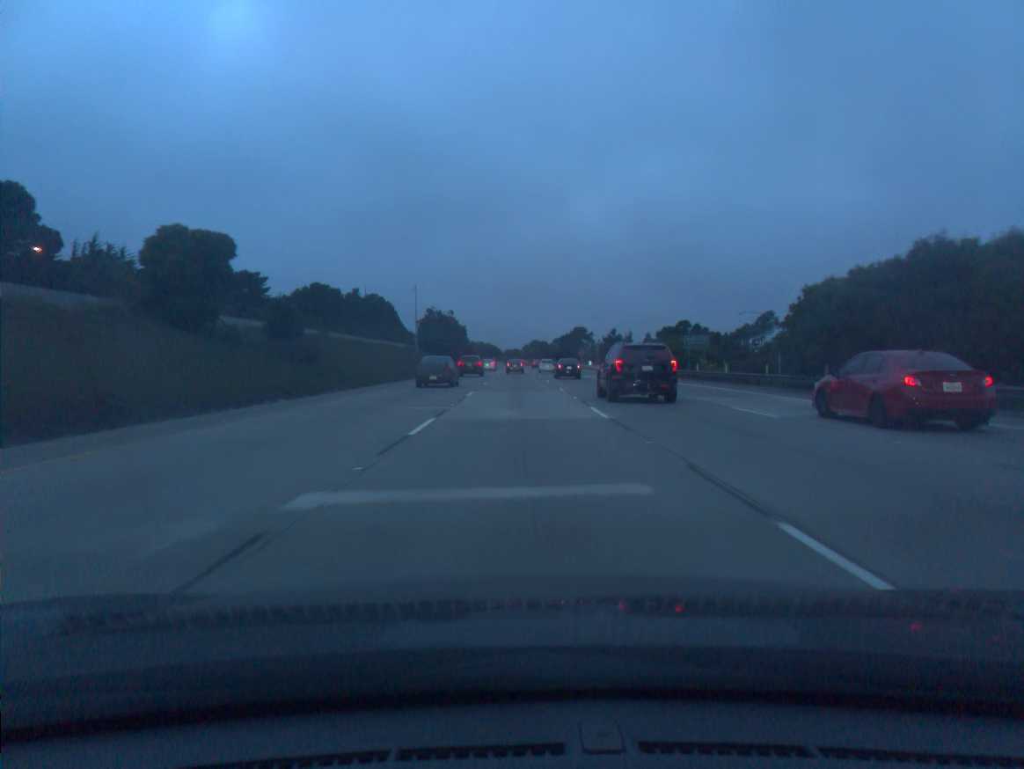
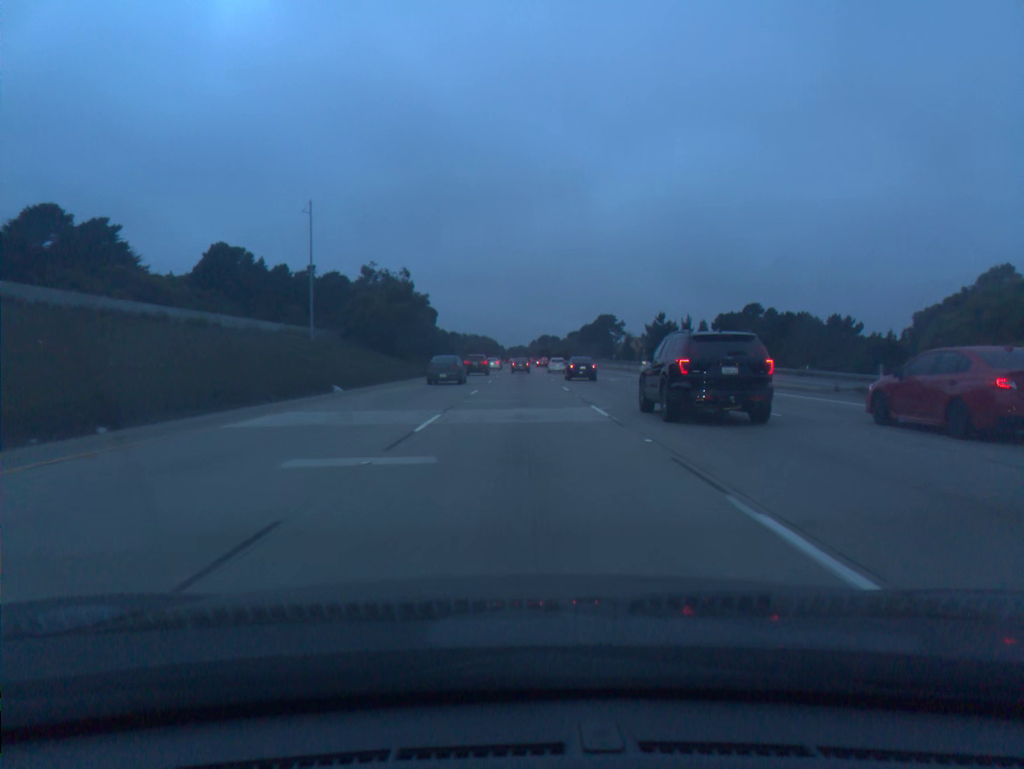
(-0.2, +72.7) m; -1°
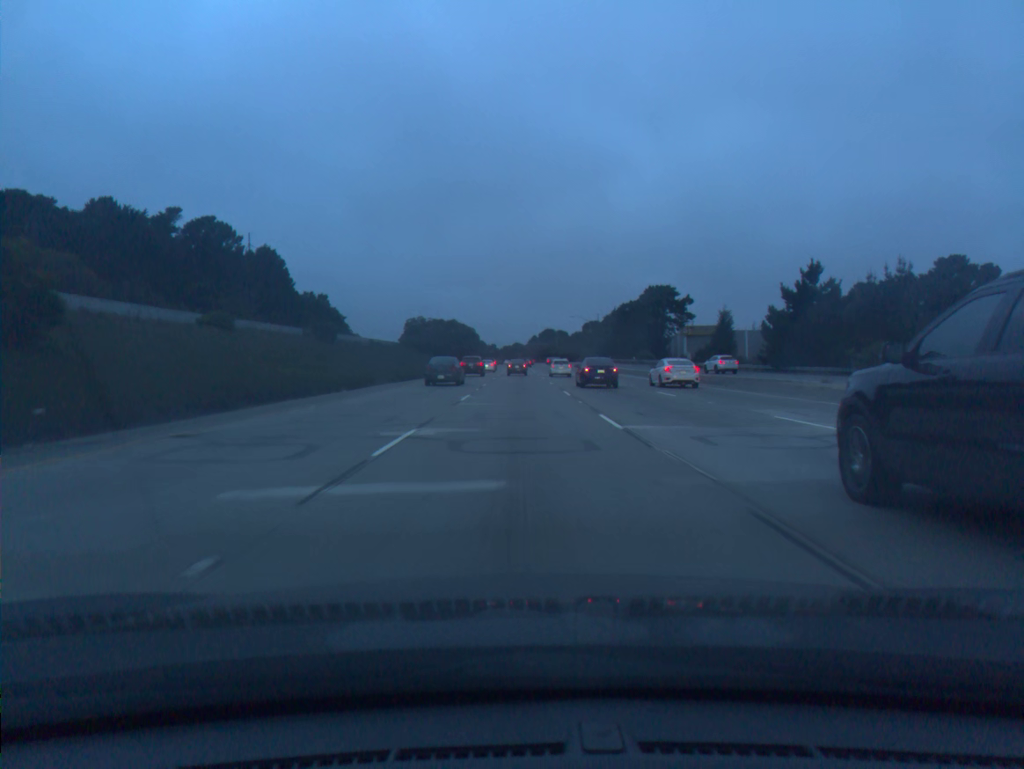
(+0.5, +91.0) m; 0°
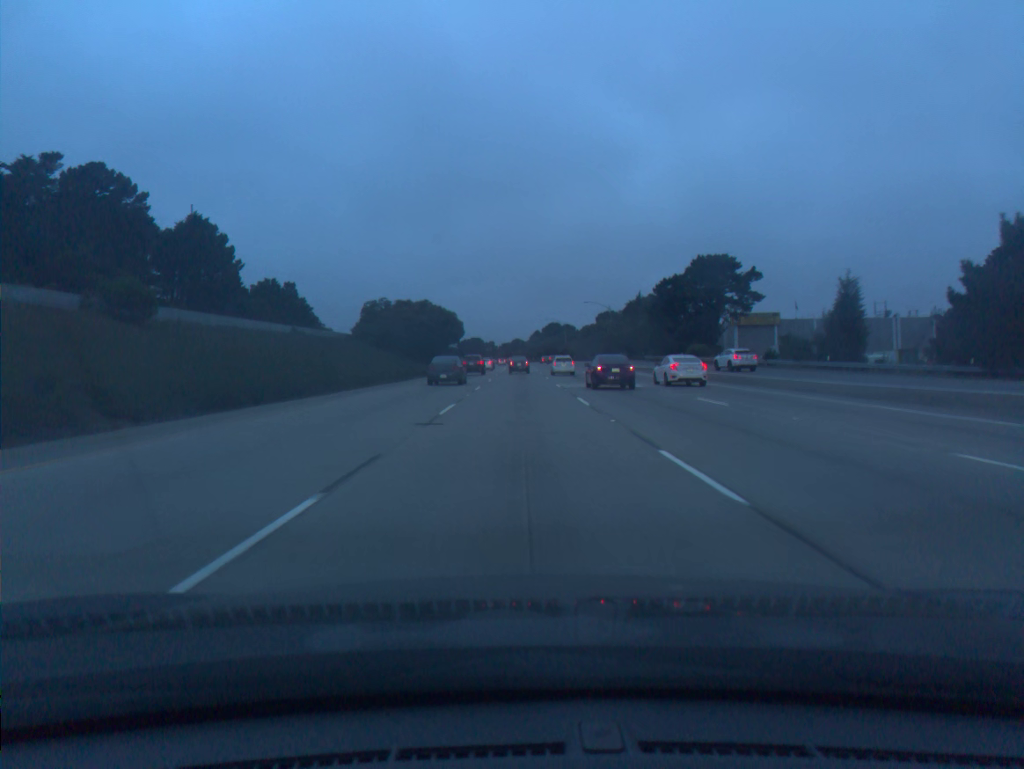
(0.0, +36.2) m; 0°
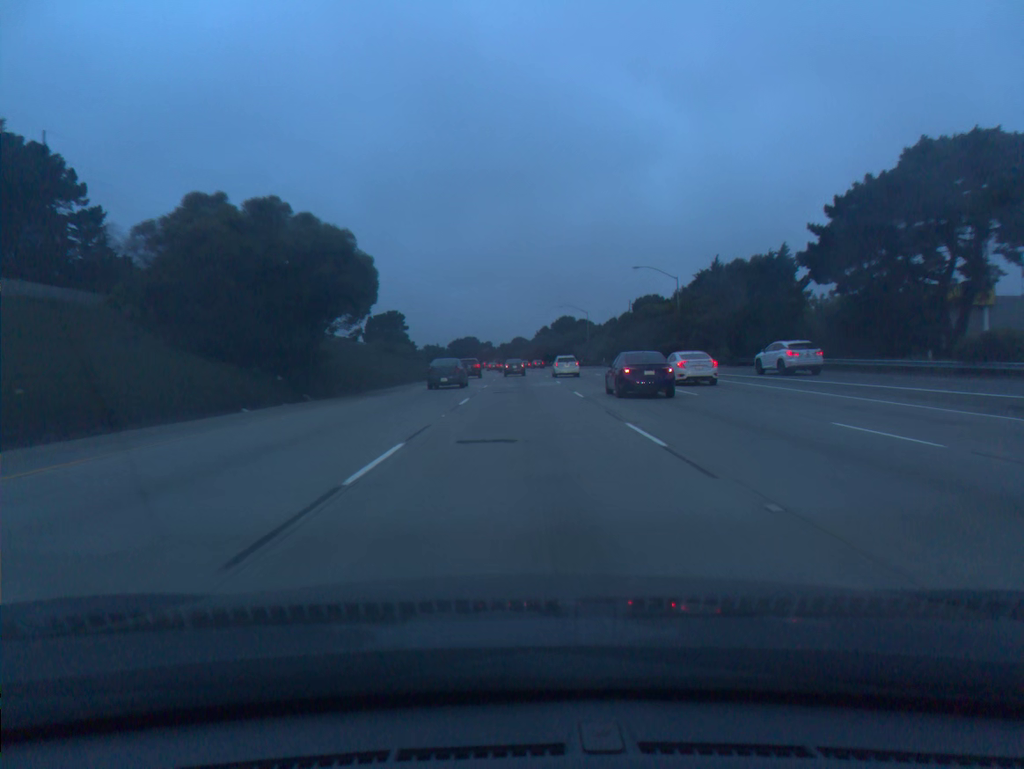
(-0.1, +54.0) m; 0°
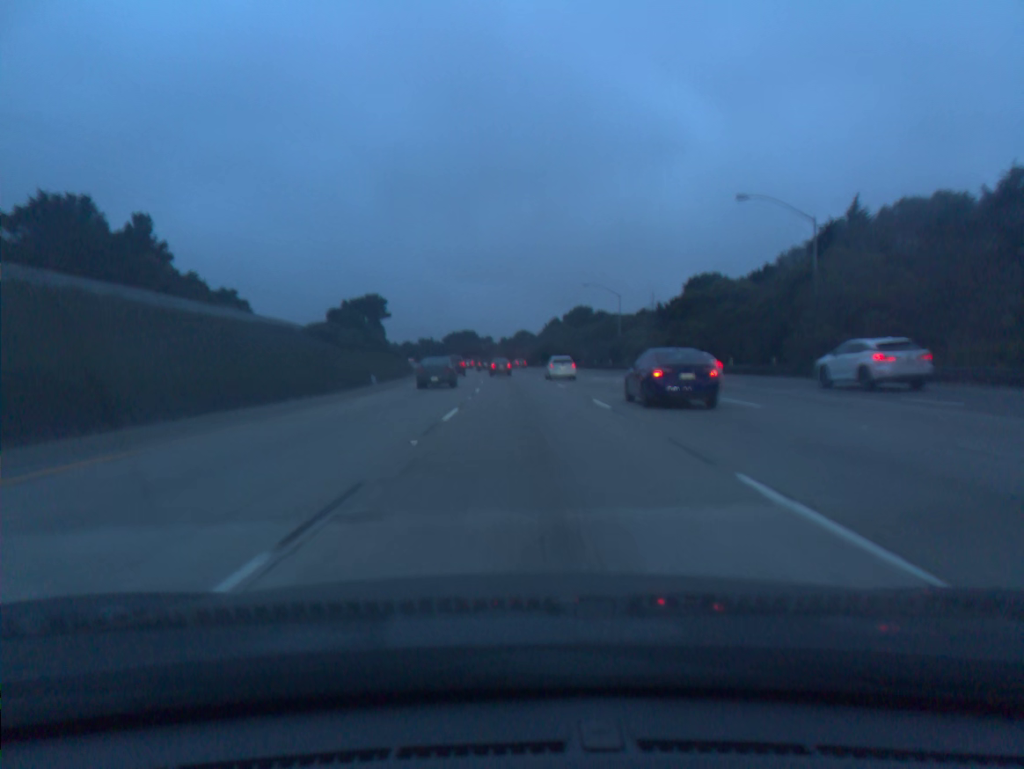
(-0.1, +35.8) m; 0°
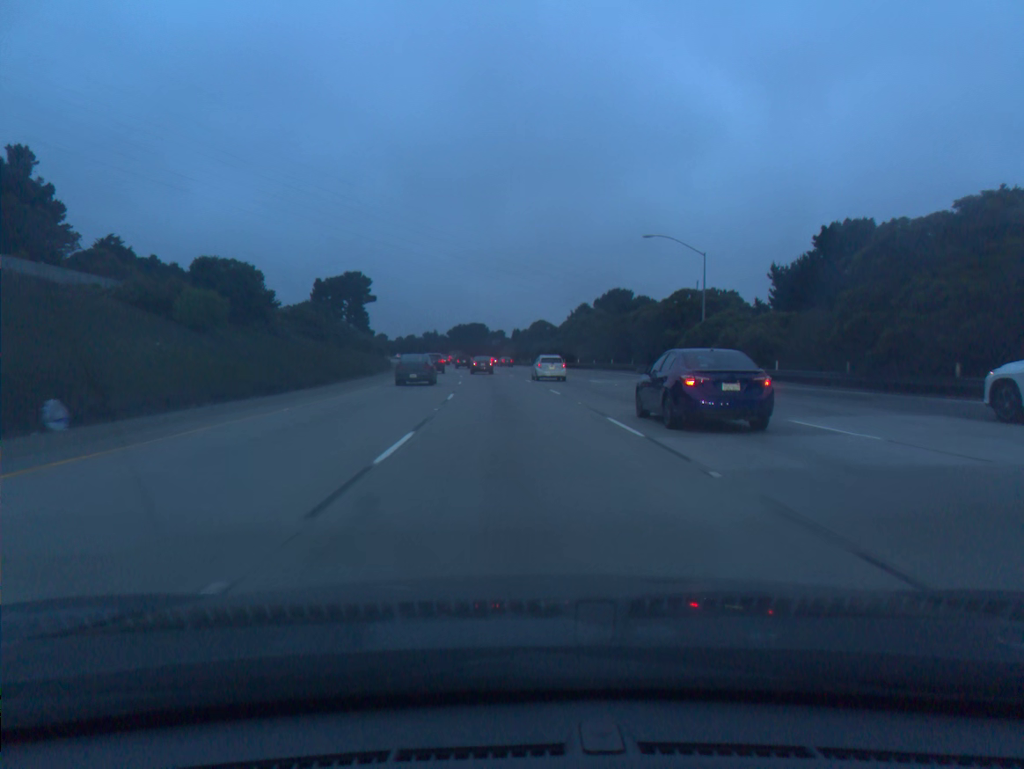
(-0.1, +35.7) m; -1°
